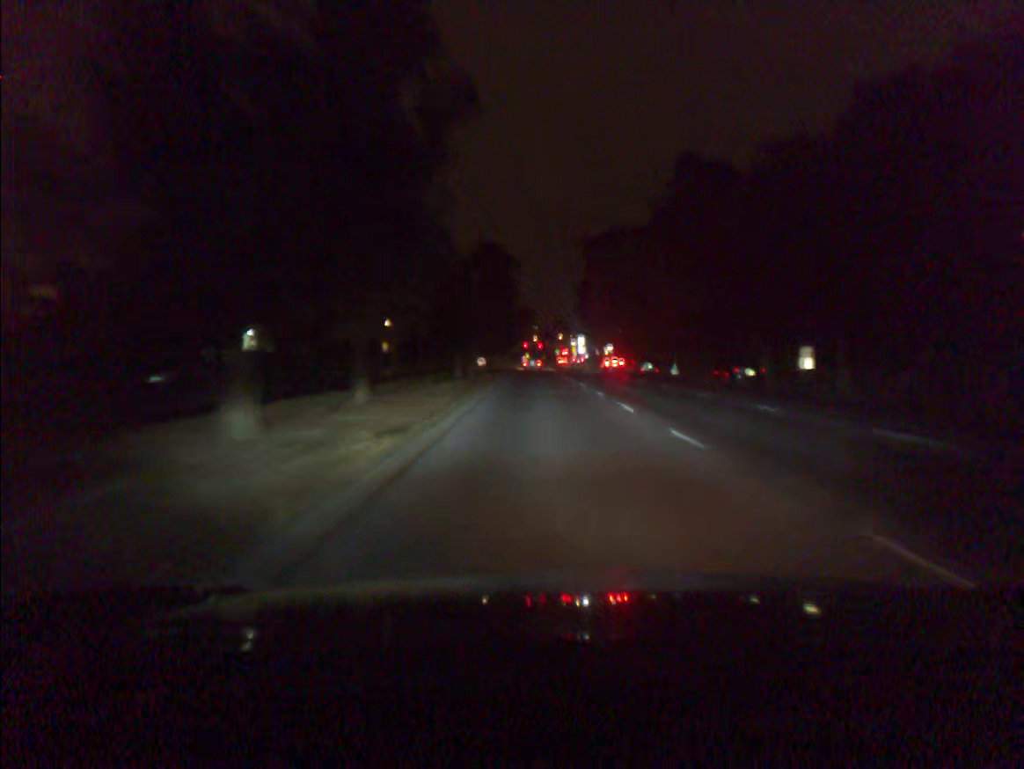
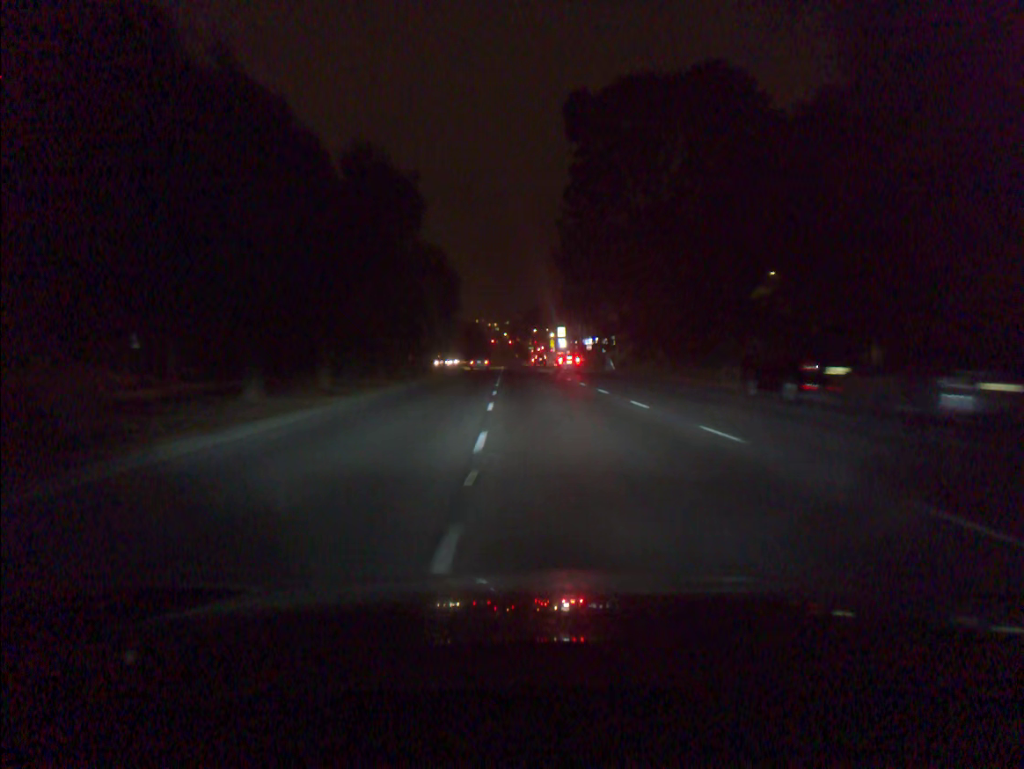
(+1.8, +58.2) m; +2°
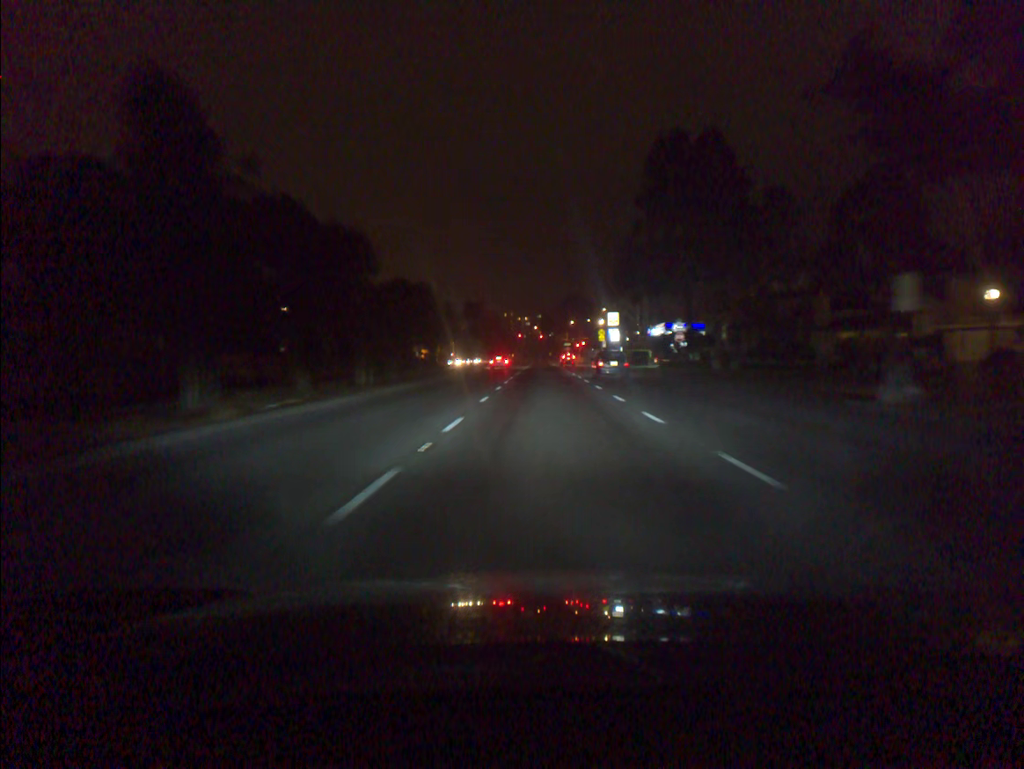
(-1.3, +55.2) m; -2°
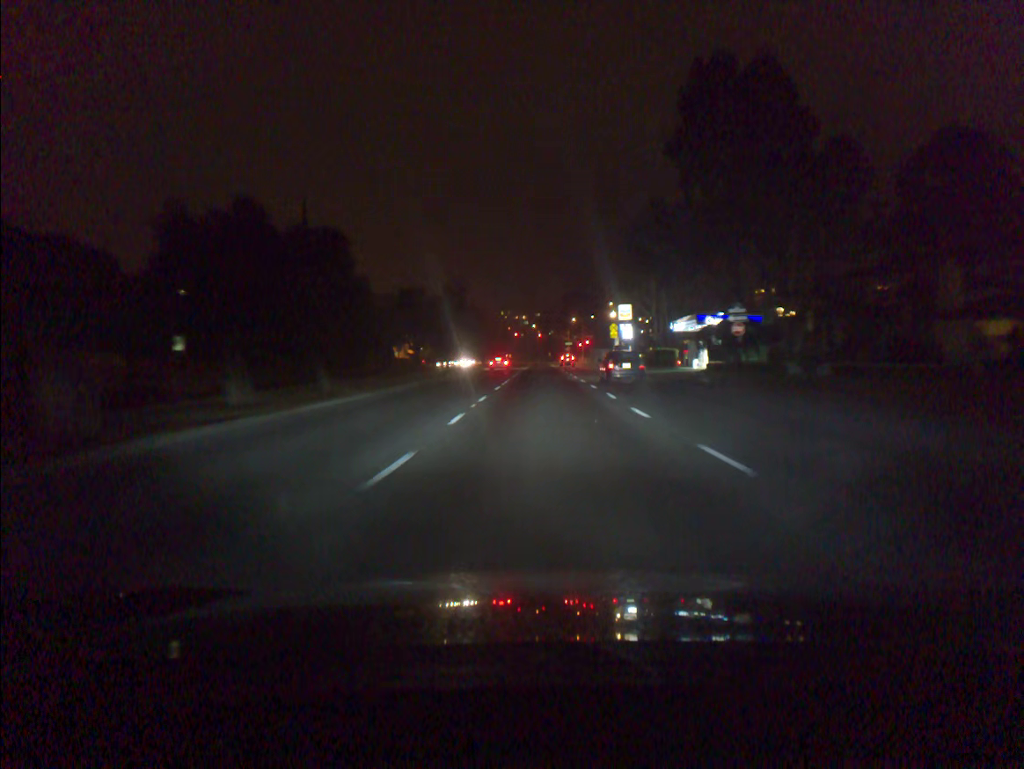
(0.0, +20.2) m; 0°
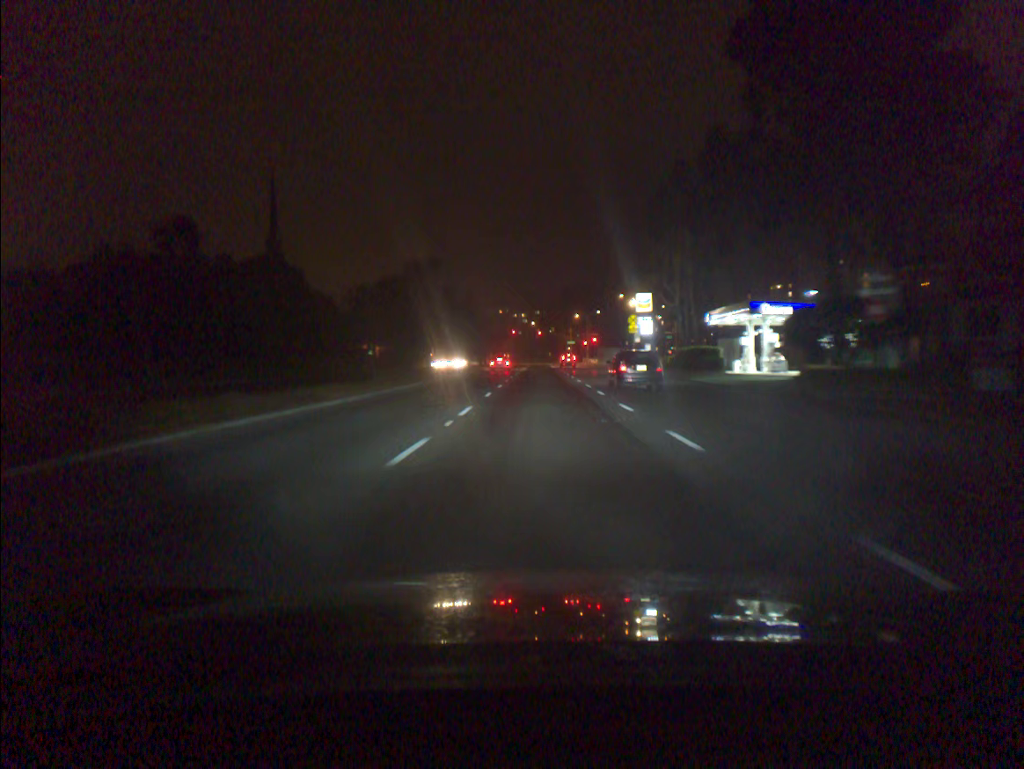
(0.0, +19.6) m; 0°
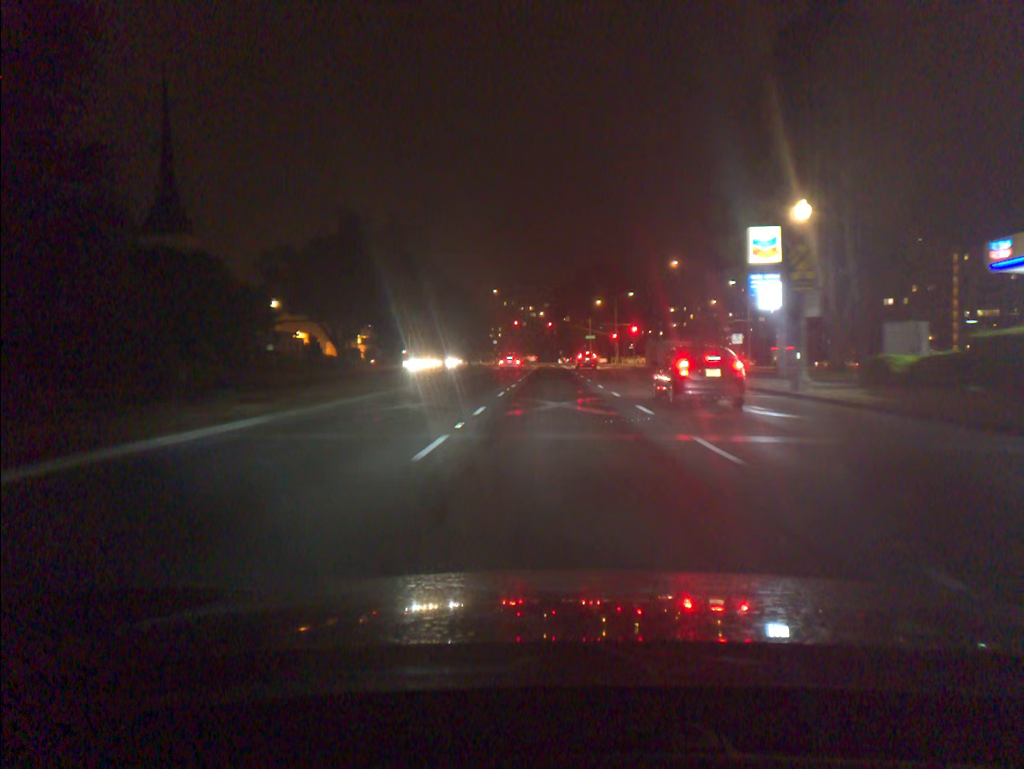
(-0.2, +44.2) m; -1°
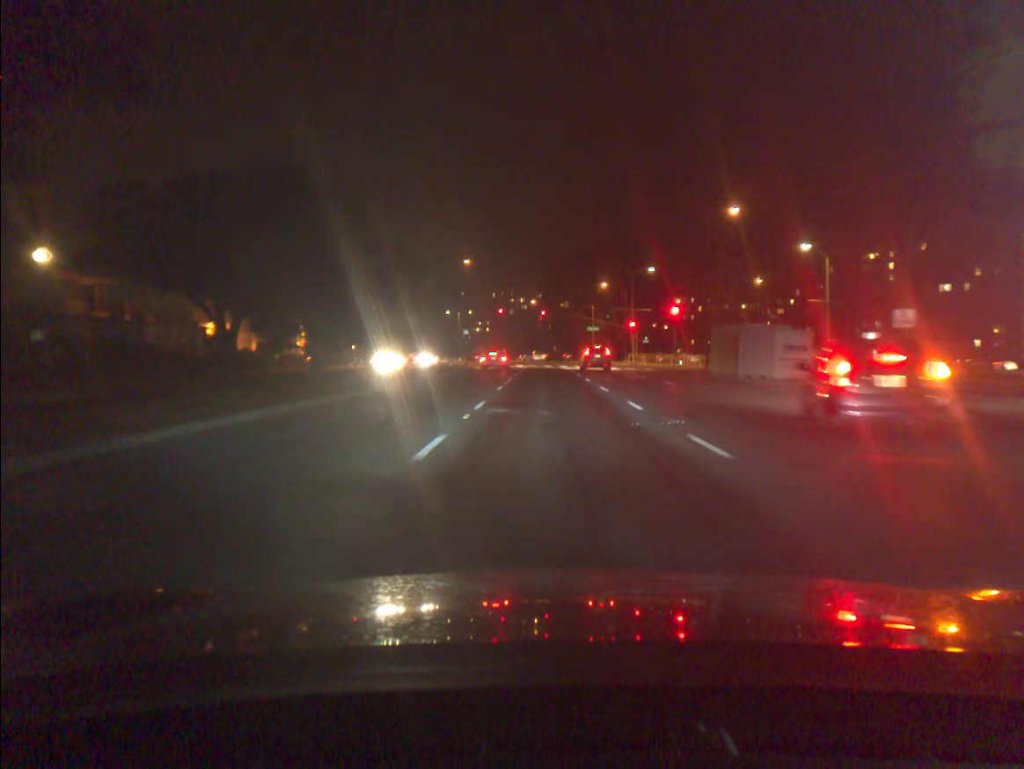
(+0.2, +30.0) m; +1°
